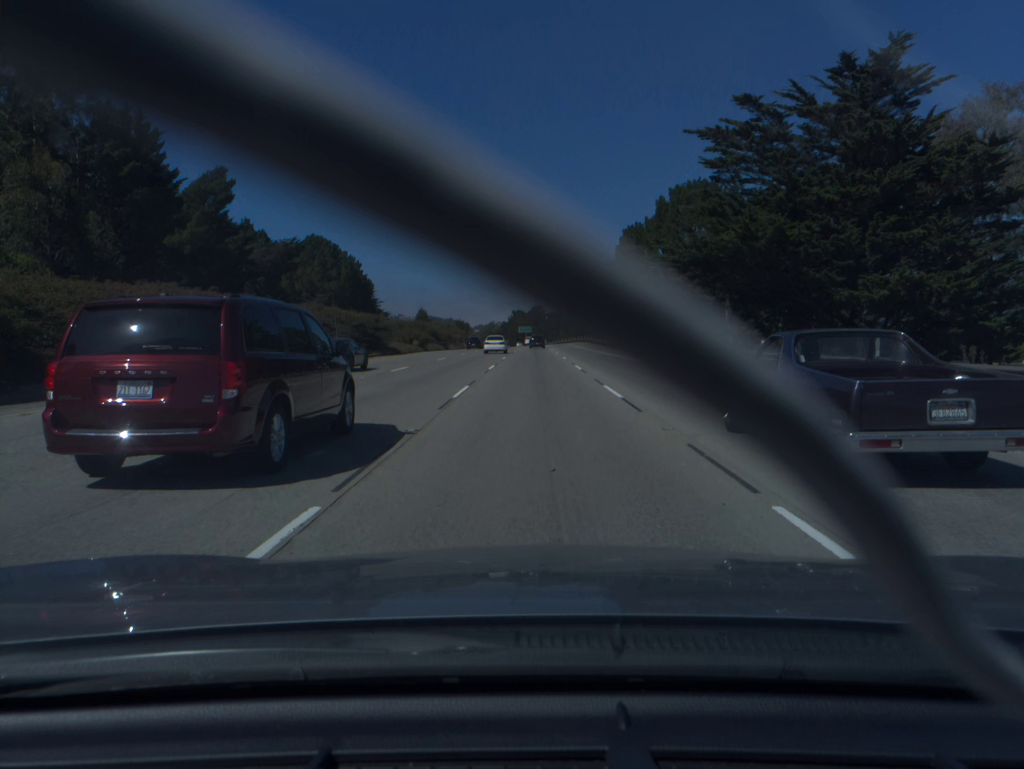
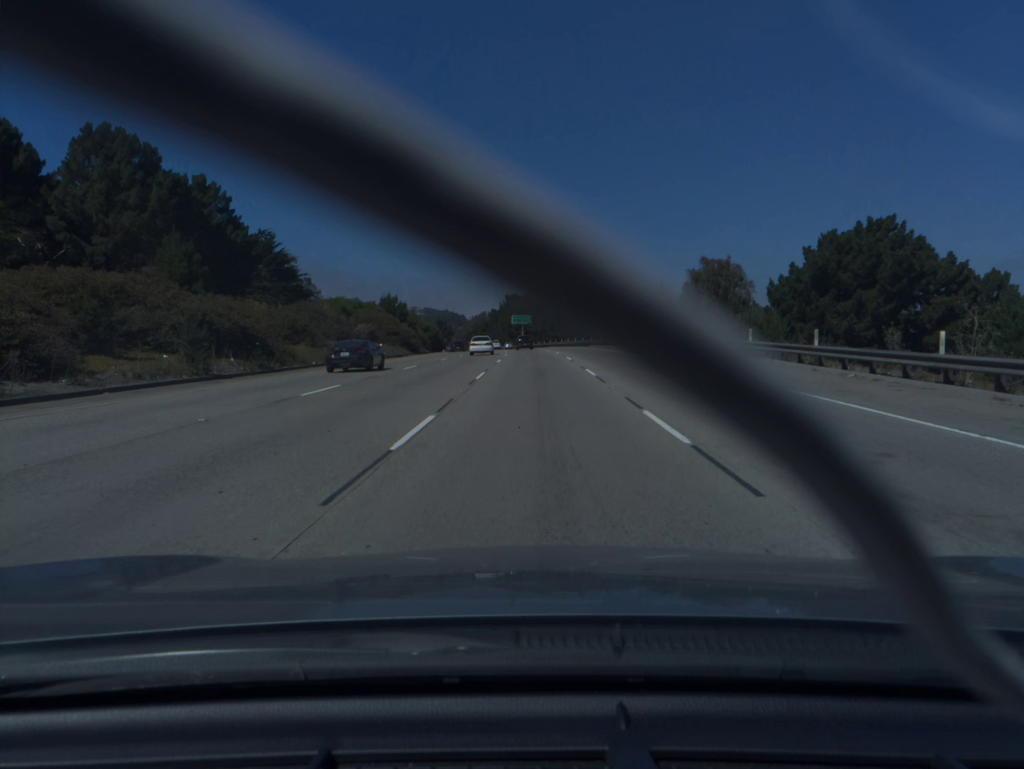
(0.0, +94.7) m; 0°
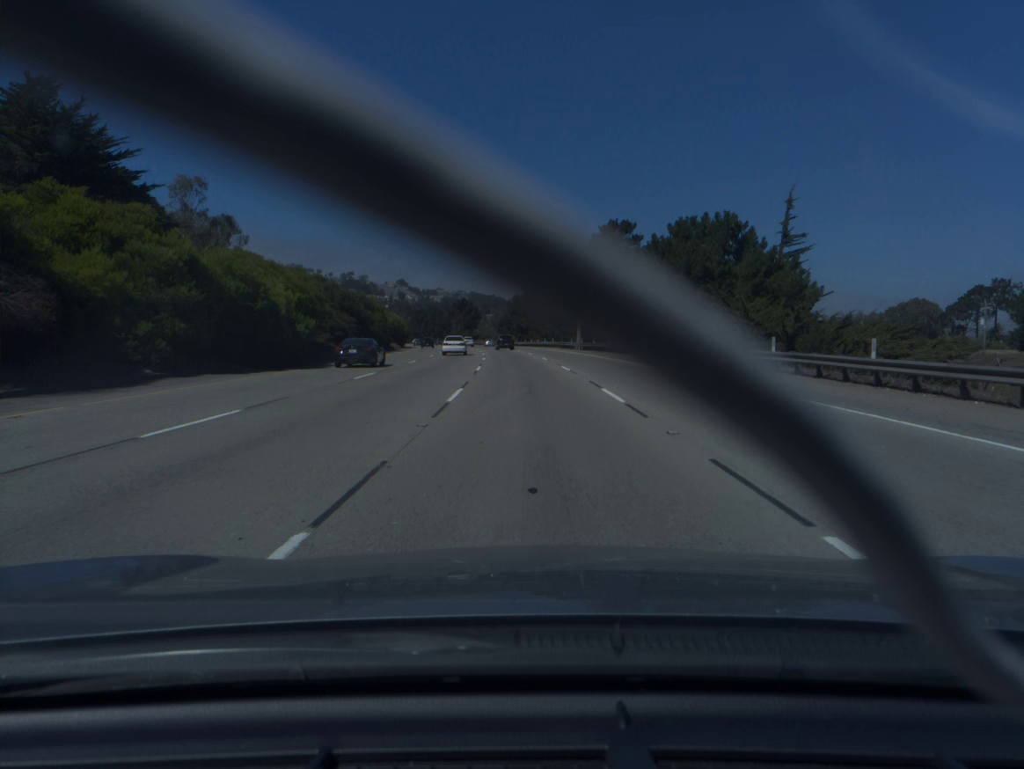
(-1.7, +95.8) m; -3°
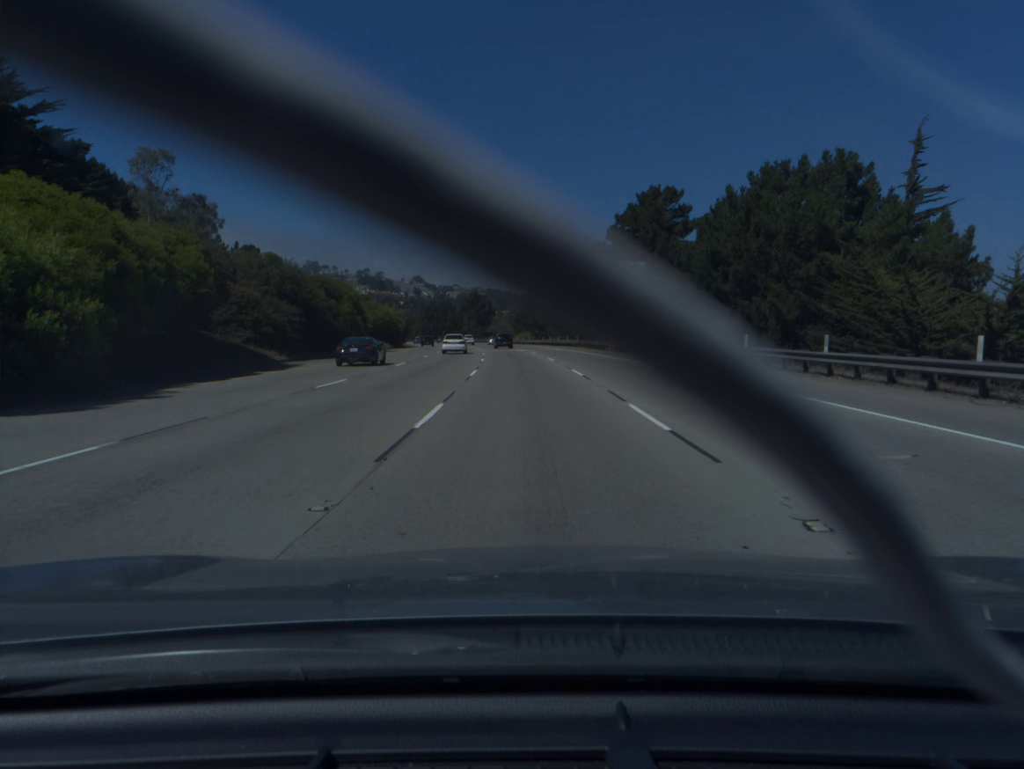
(-0.2, +19.5) m; -1°
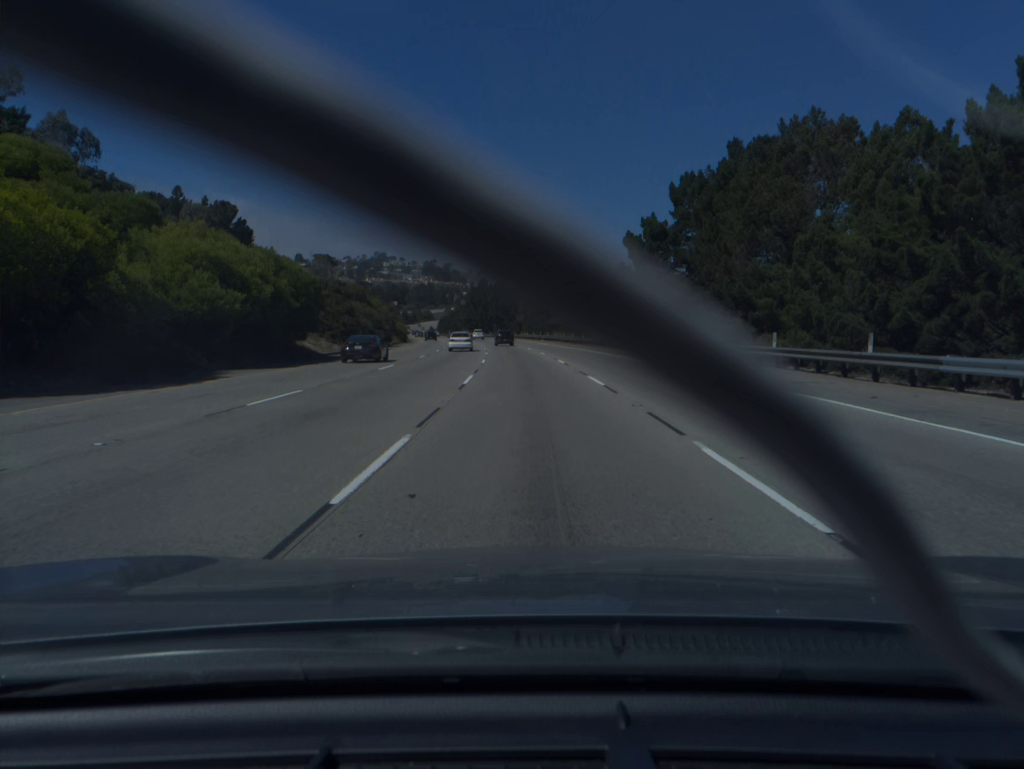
(-3.5, +78.3) m; -5°
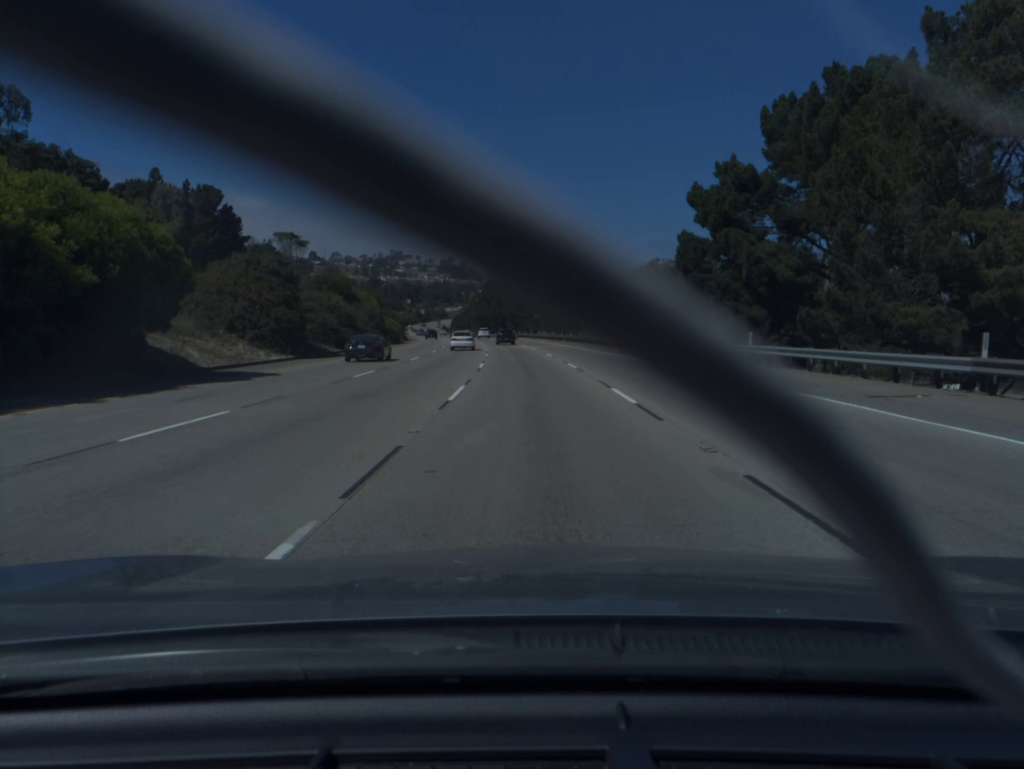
(-0.2, +19.6) m; -1°
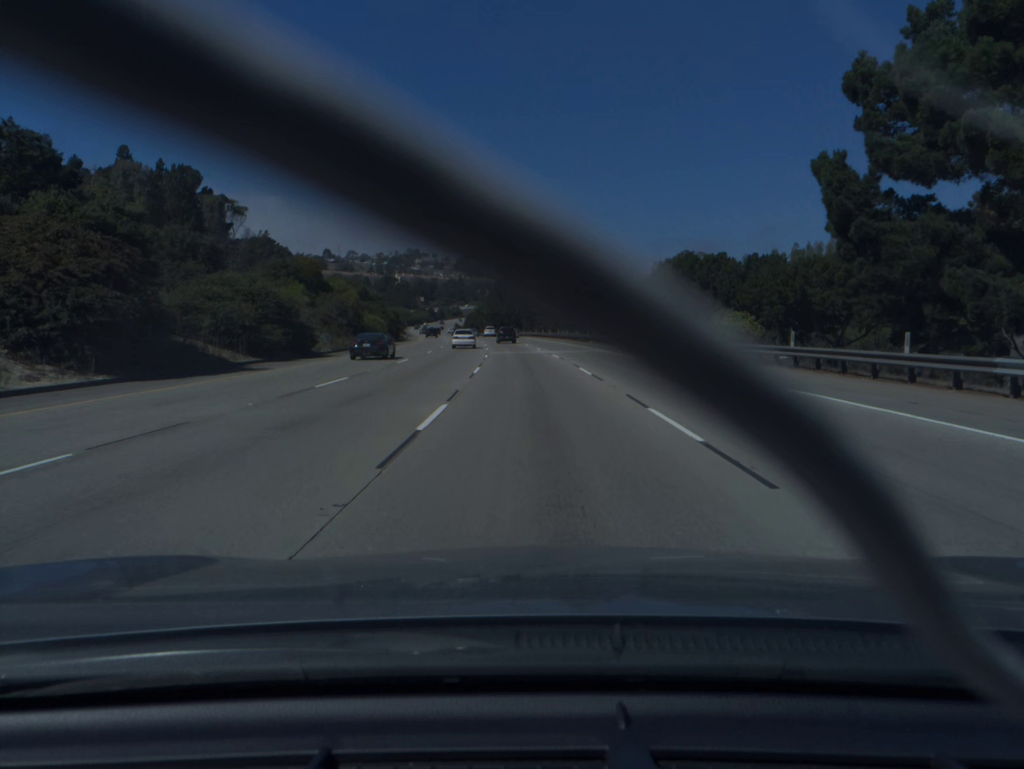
(-0.2, +19.6) m; -1°
